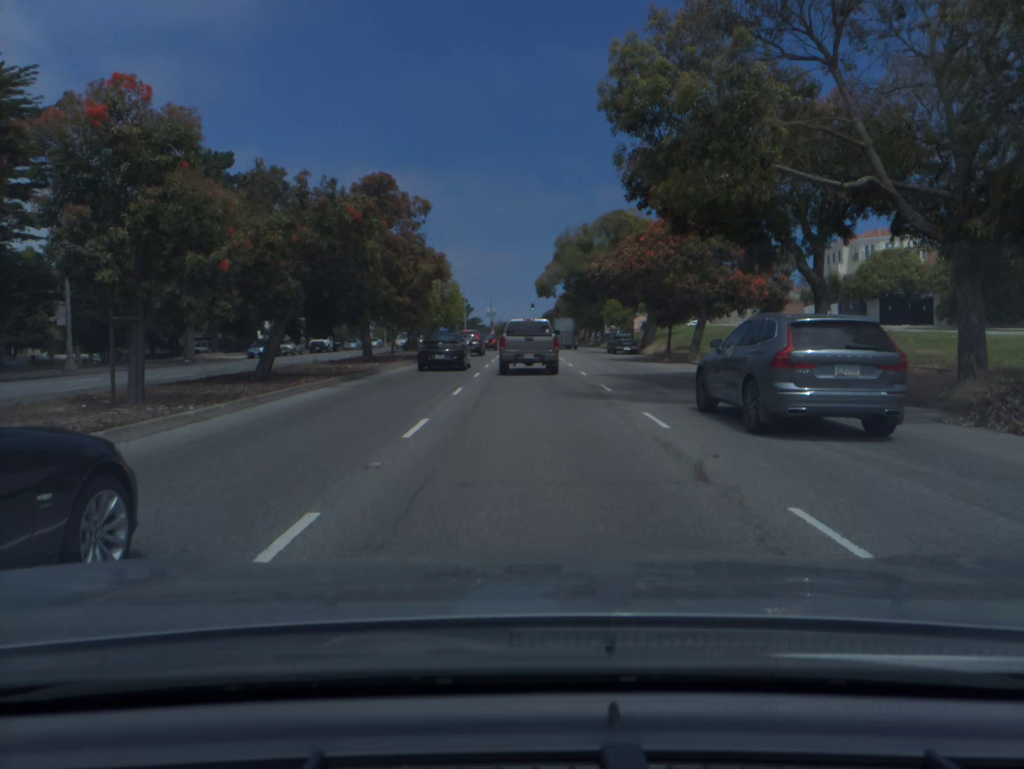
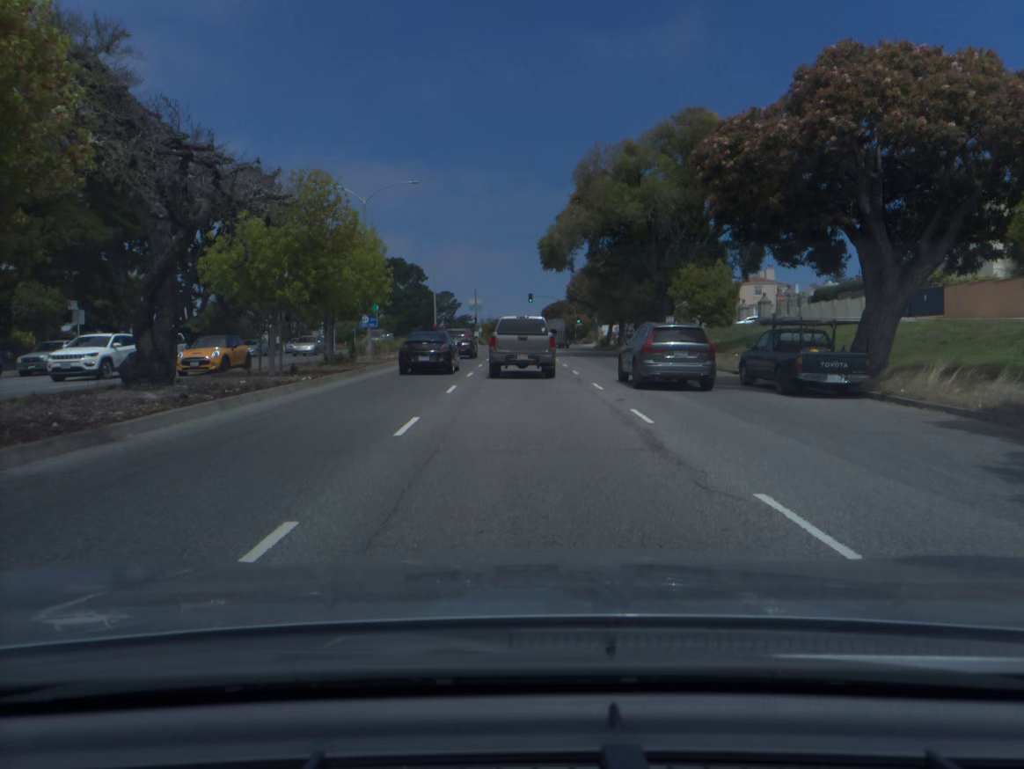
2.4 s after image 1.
(0.0, +36.1) m; 0°
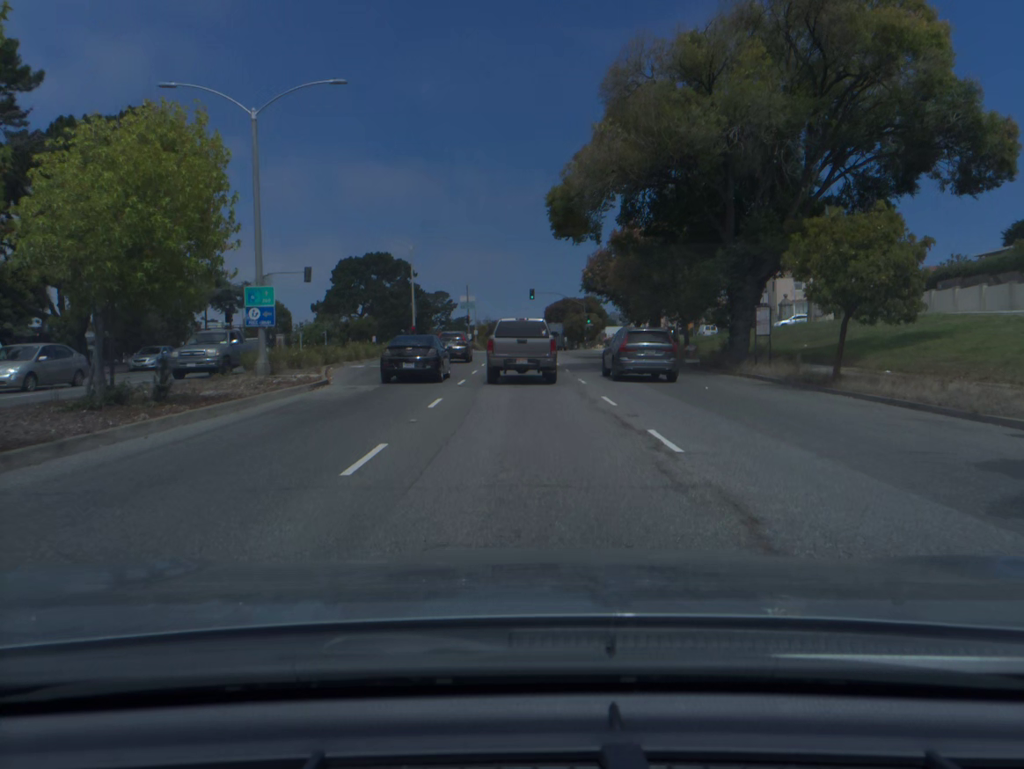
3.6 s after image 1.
(0.0, +17.3) m; 0°
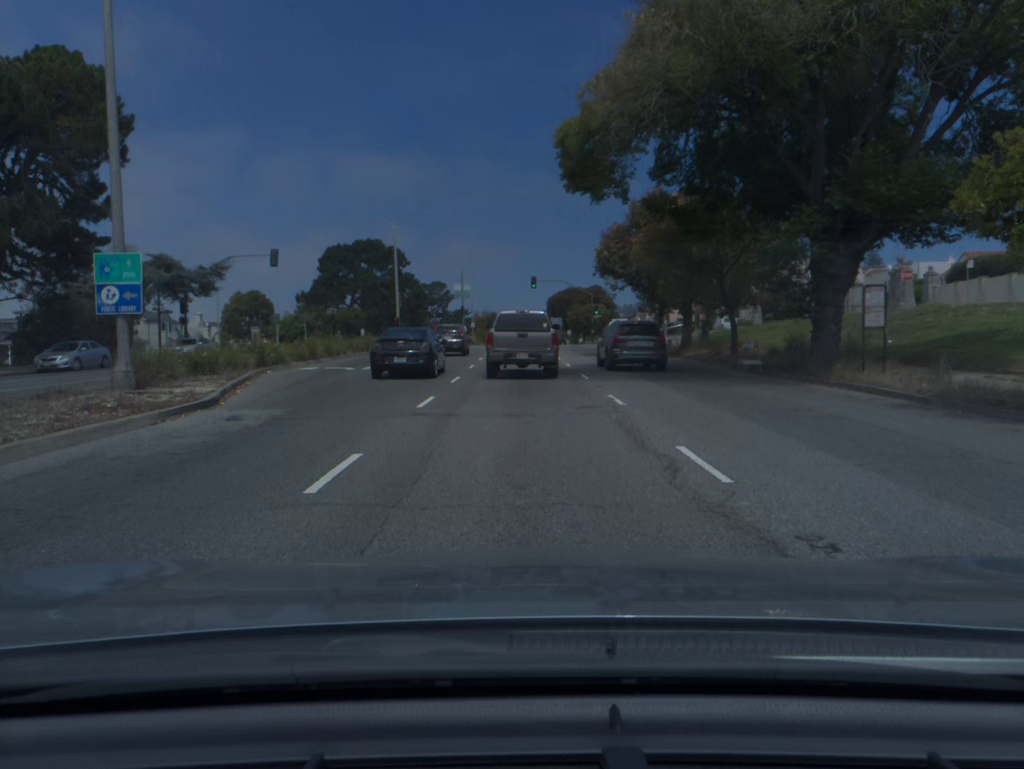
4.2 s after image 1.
(0.0, +8.5) m; 0°
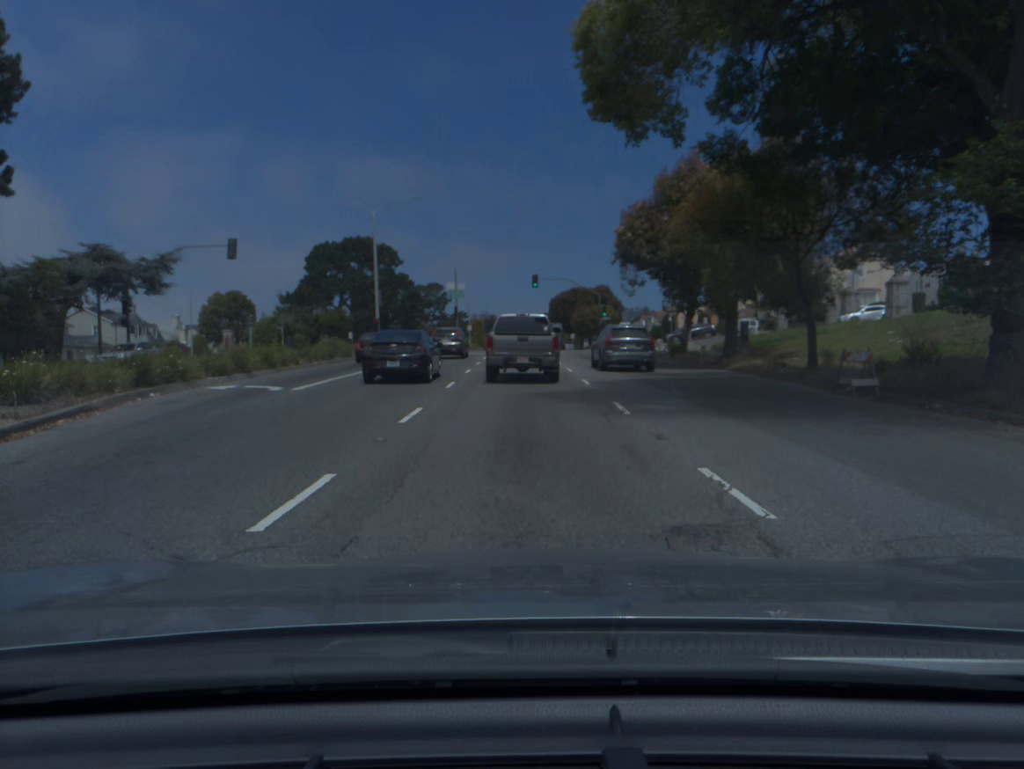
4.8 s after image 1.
(0.0, +8.4) m; 0°
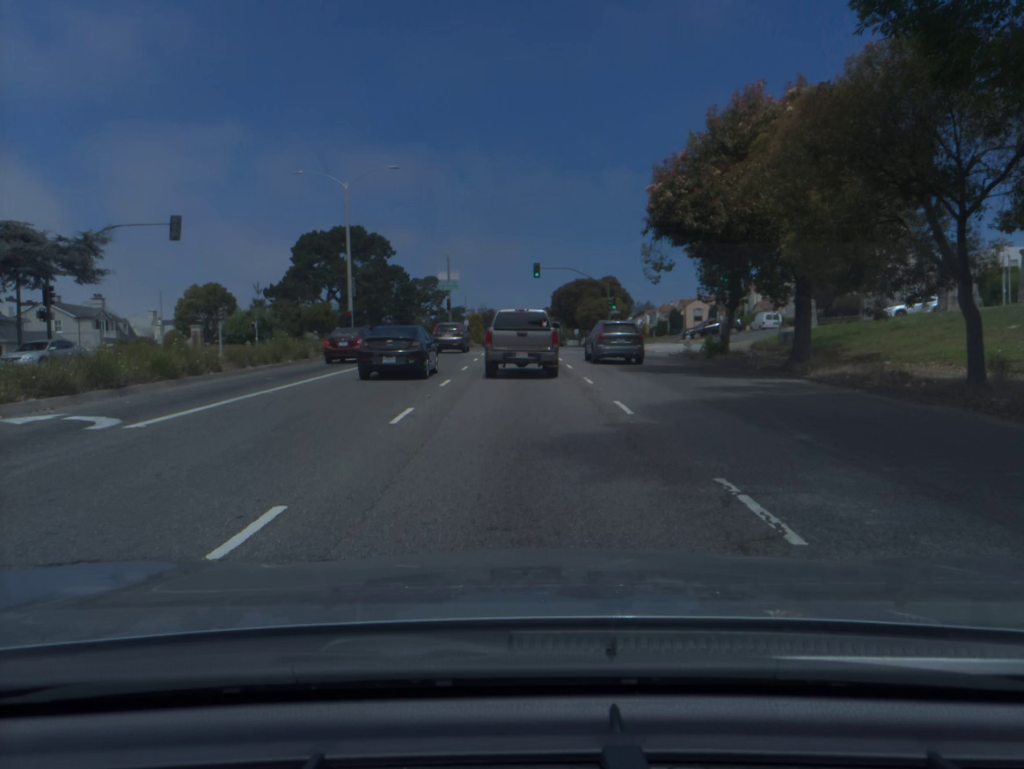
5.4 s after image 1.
(0.0, +8.3) m; 0°
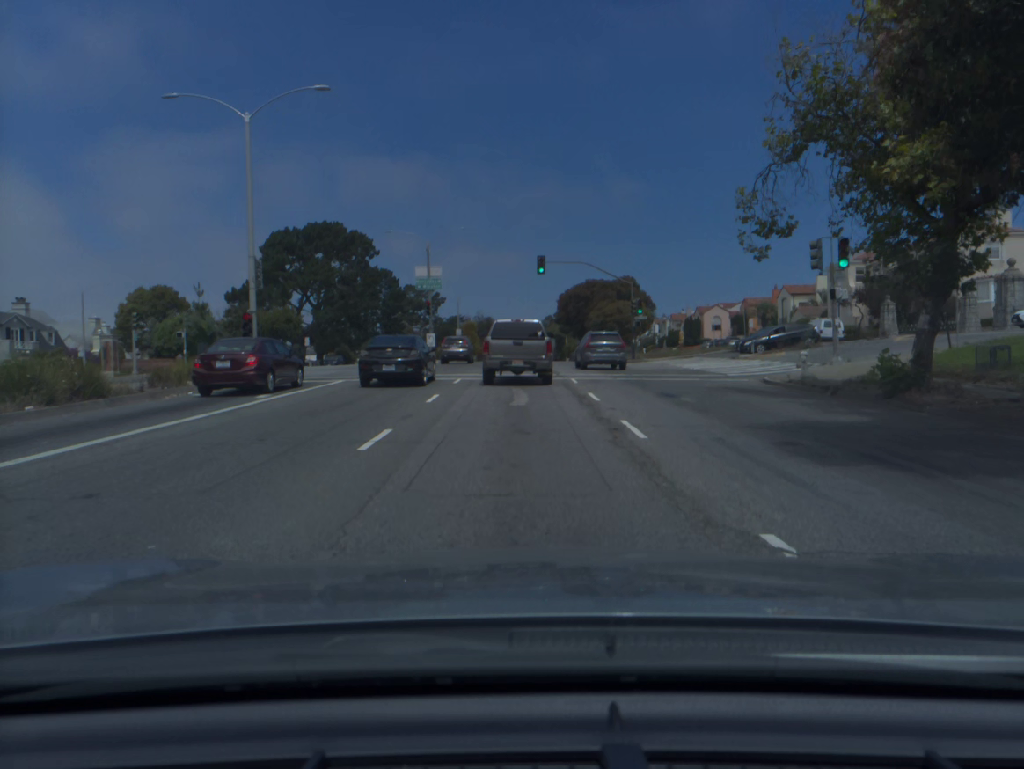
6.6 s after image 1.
(0.0, +16.2) m; 0°
